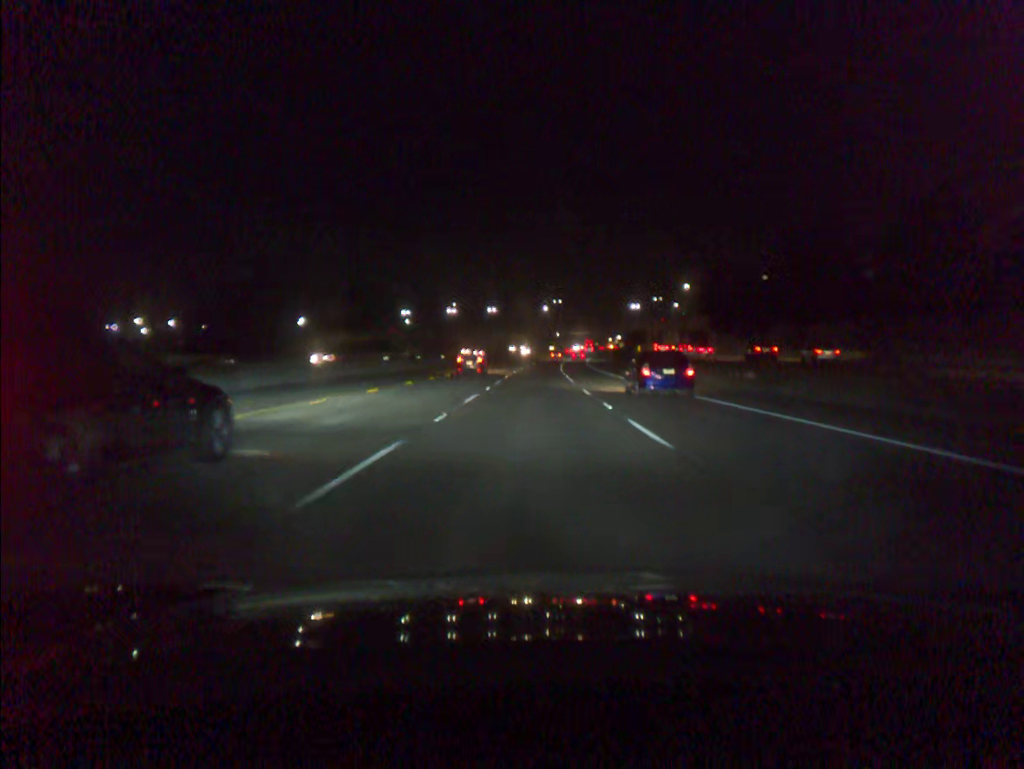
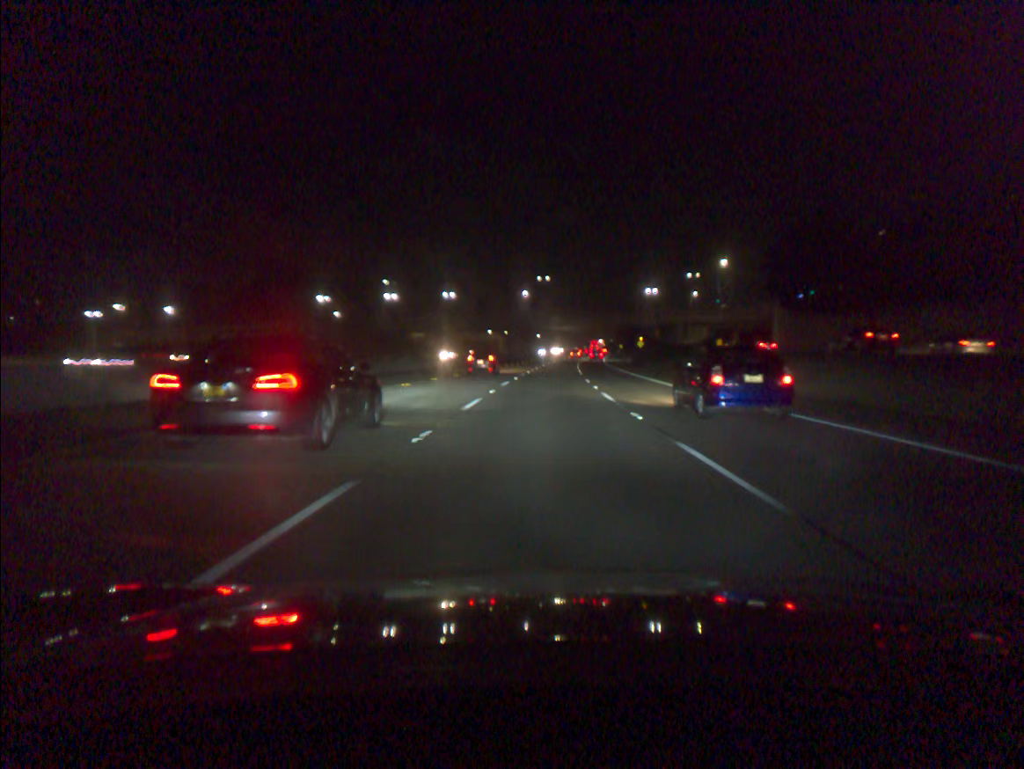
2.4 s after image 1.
(+0.7, +76.1) m; +2°
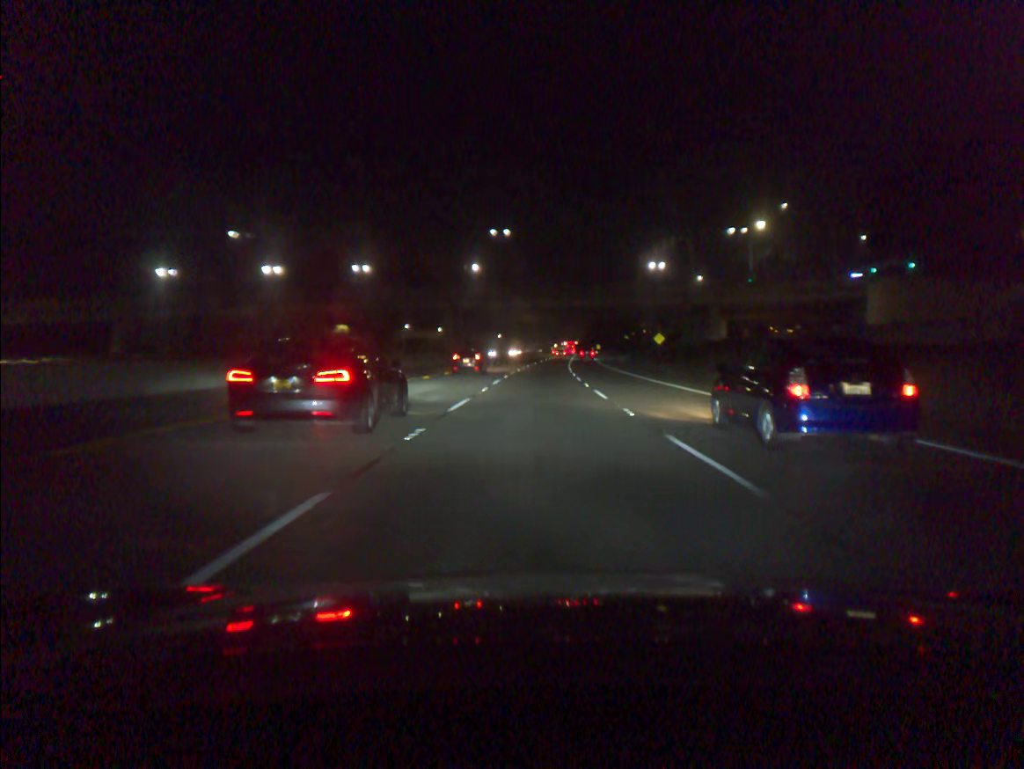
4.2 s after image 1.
(+1.4, +57.7) m; +3°
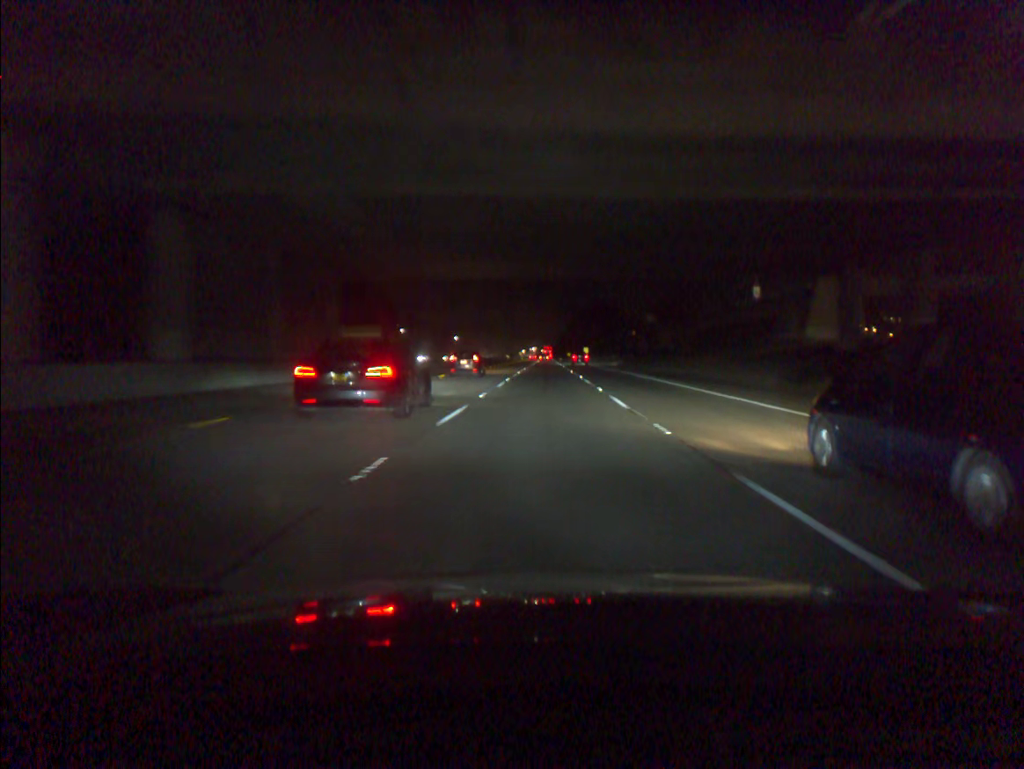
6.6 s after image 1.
(+1.4, +76.1) m; +2°
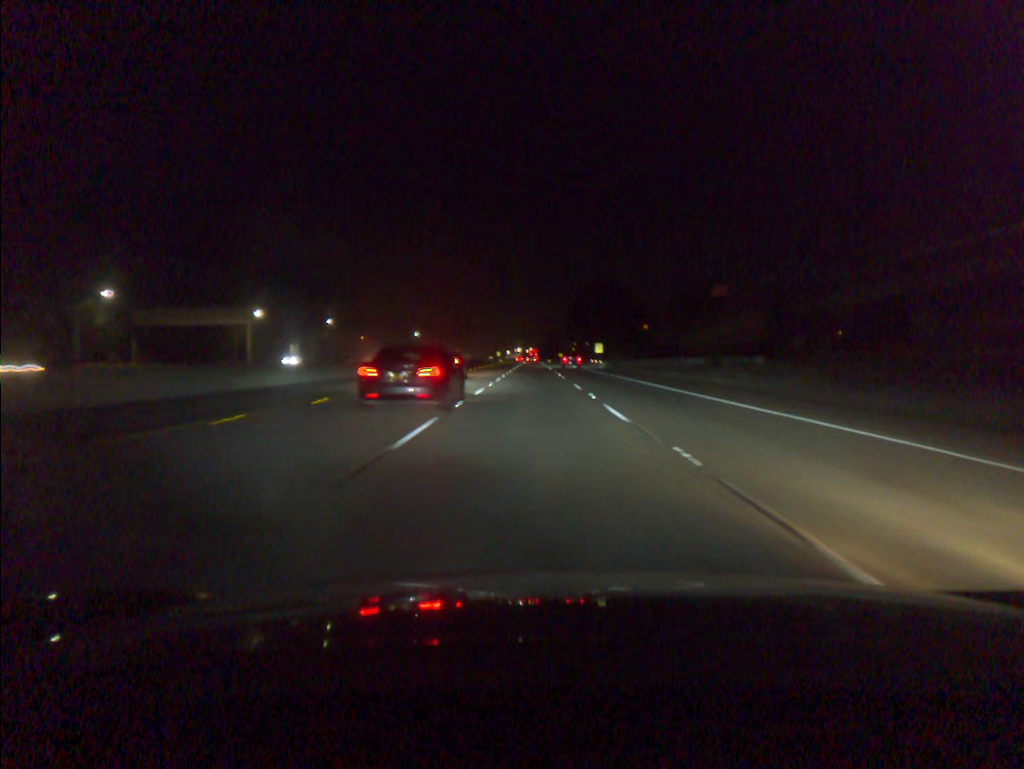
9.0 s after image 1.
(+1.2, +75.6) m; +1°
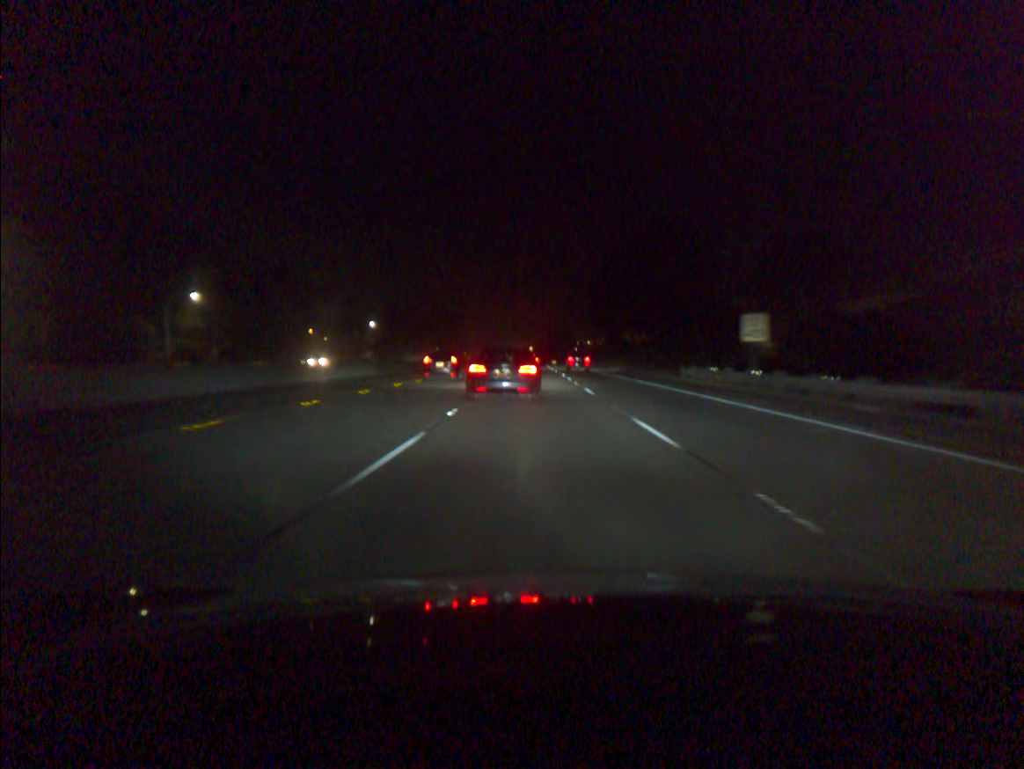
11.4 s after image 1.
(-0.3, +76.0) m; 0°
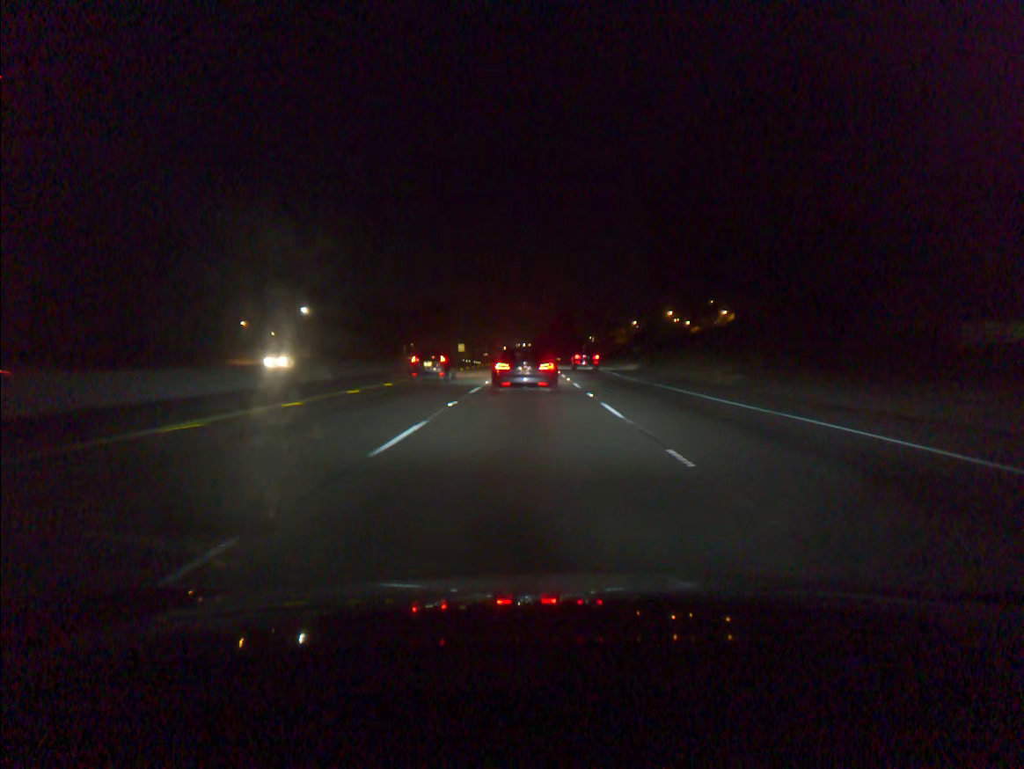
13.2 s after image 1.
(+0.2, +56.2) m; 0°
